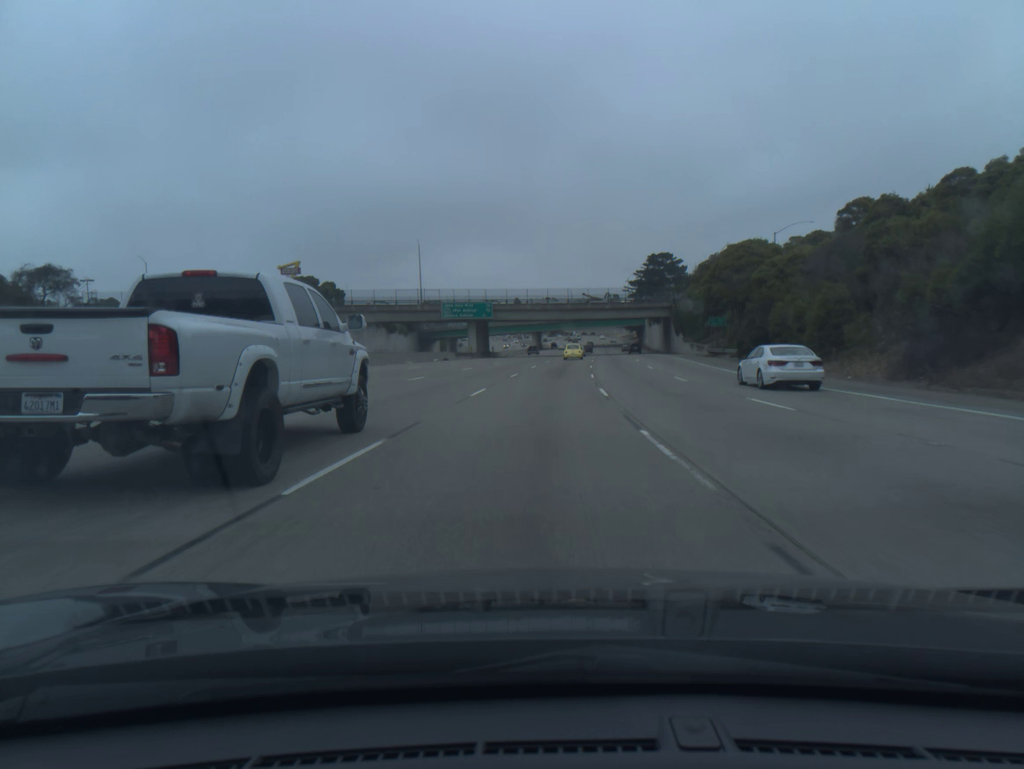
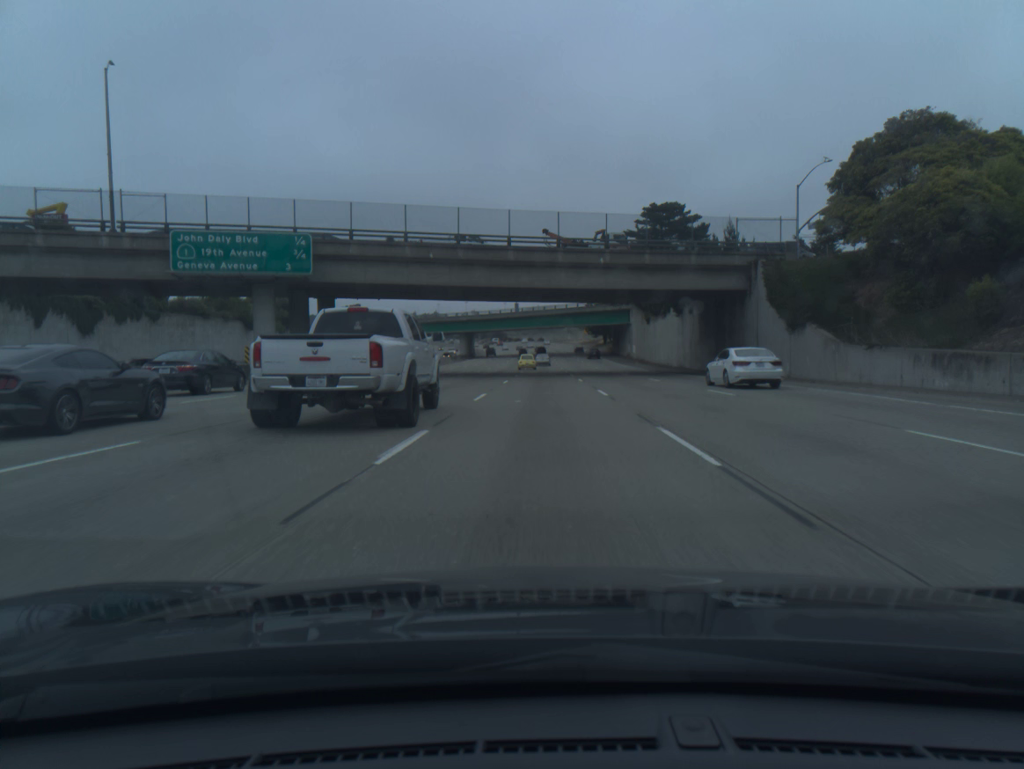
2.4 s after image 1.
(+2.6, +69.8) m; +4°
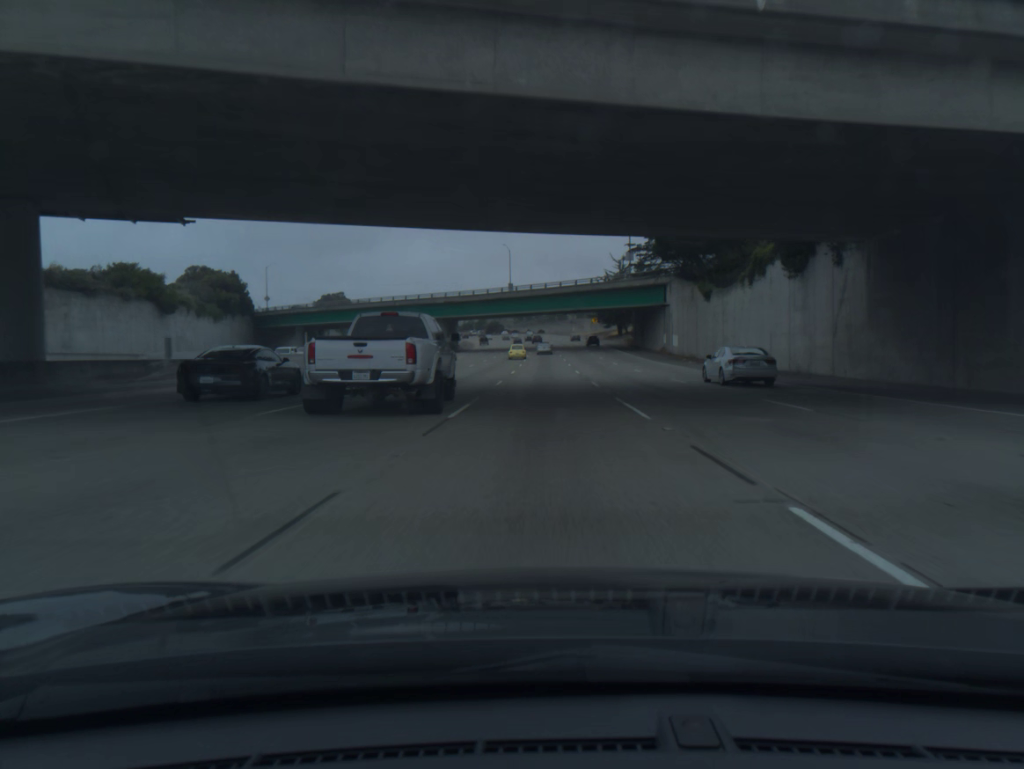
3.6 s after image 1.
(+0.1, +35.3) m; 0°
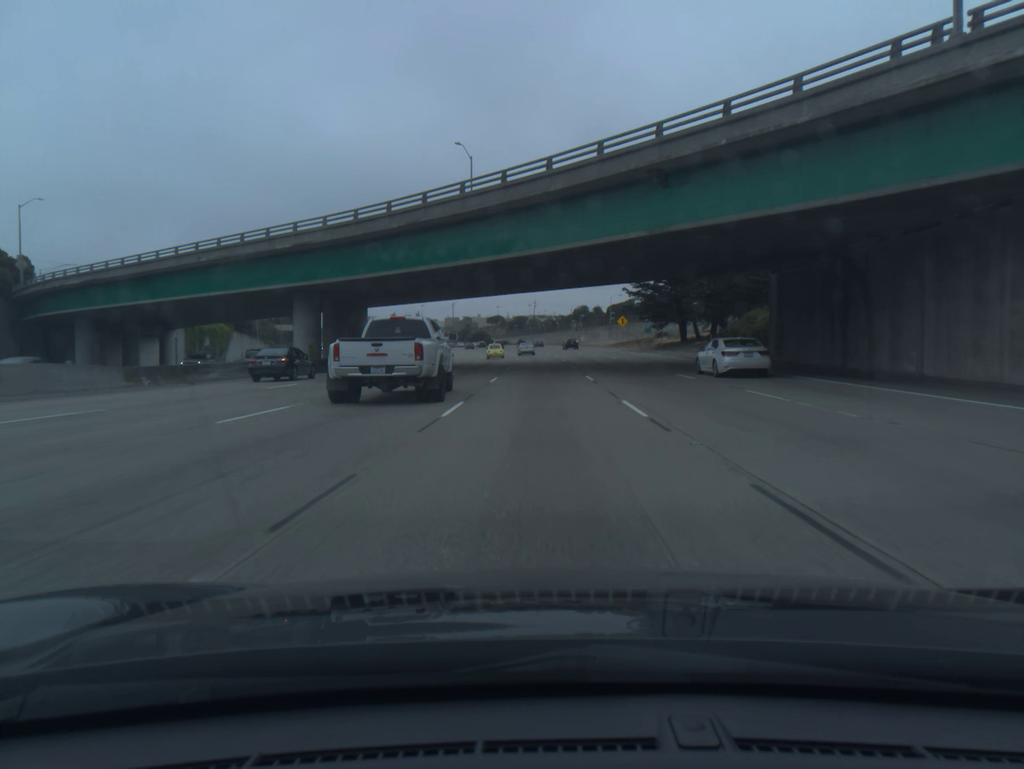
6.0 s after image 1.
(+0.2, +71.5) m; 0°
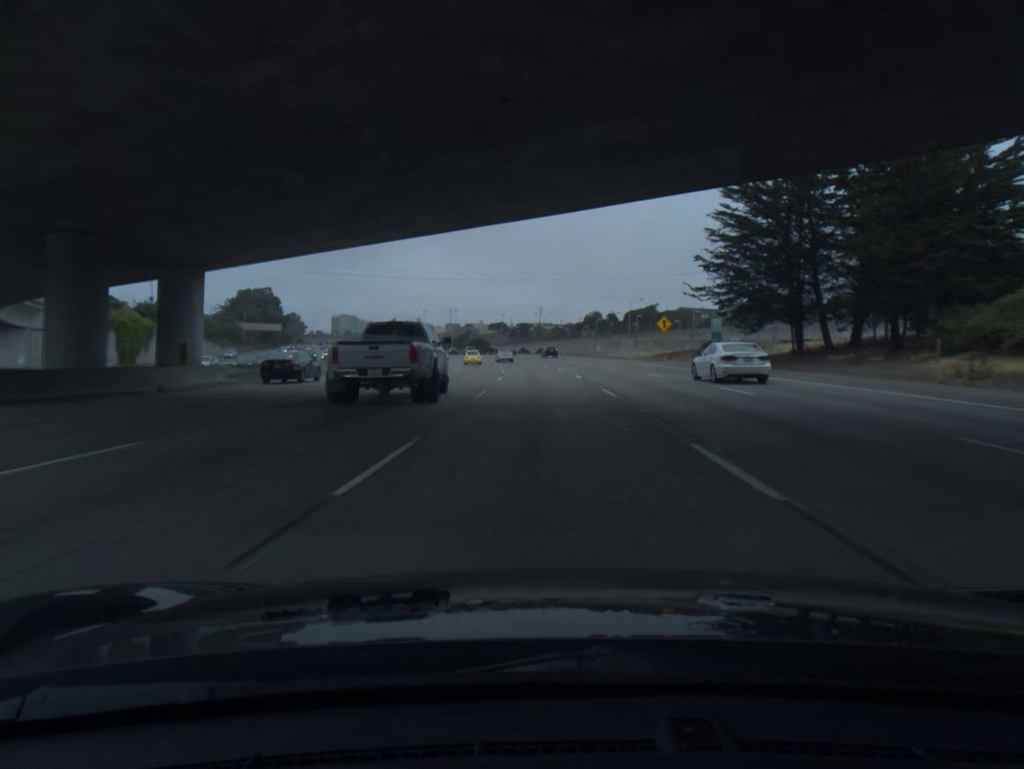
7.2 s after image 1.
(-0.1, +36.0) m; 0°
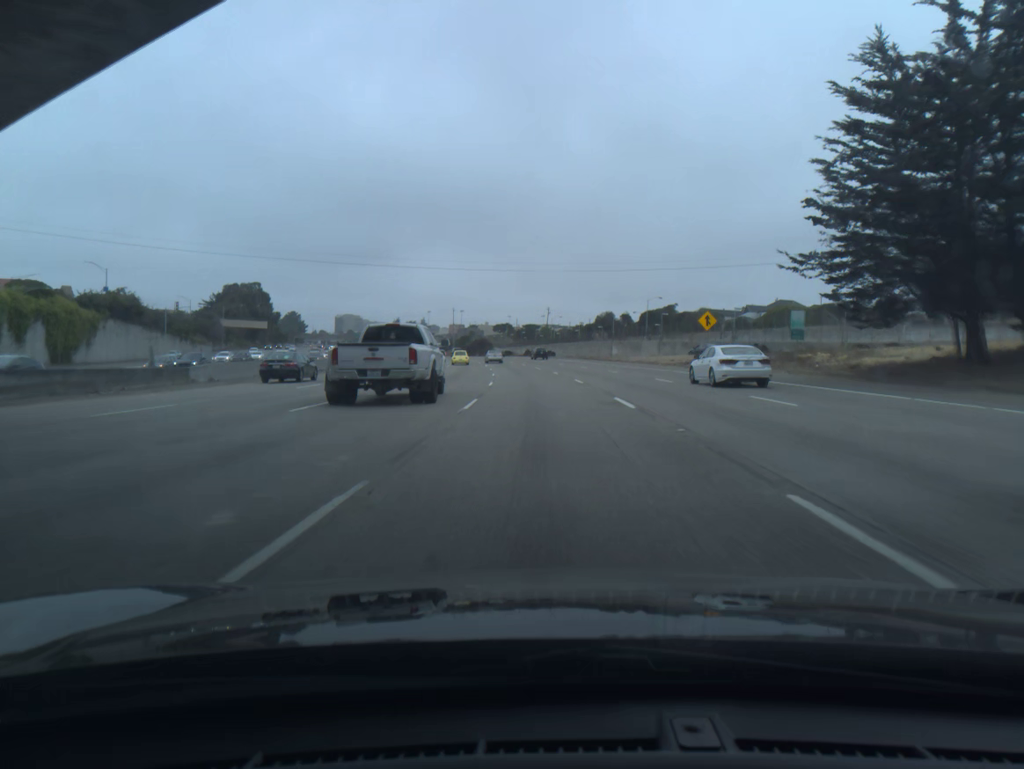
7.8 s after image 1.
(-0.1, +18.0) m; 0°
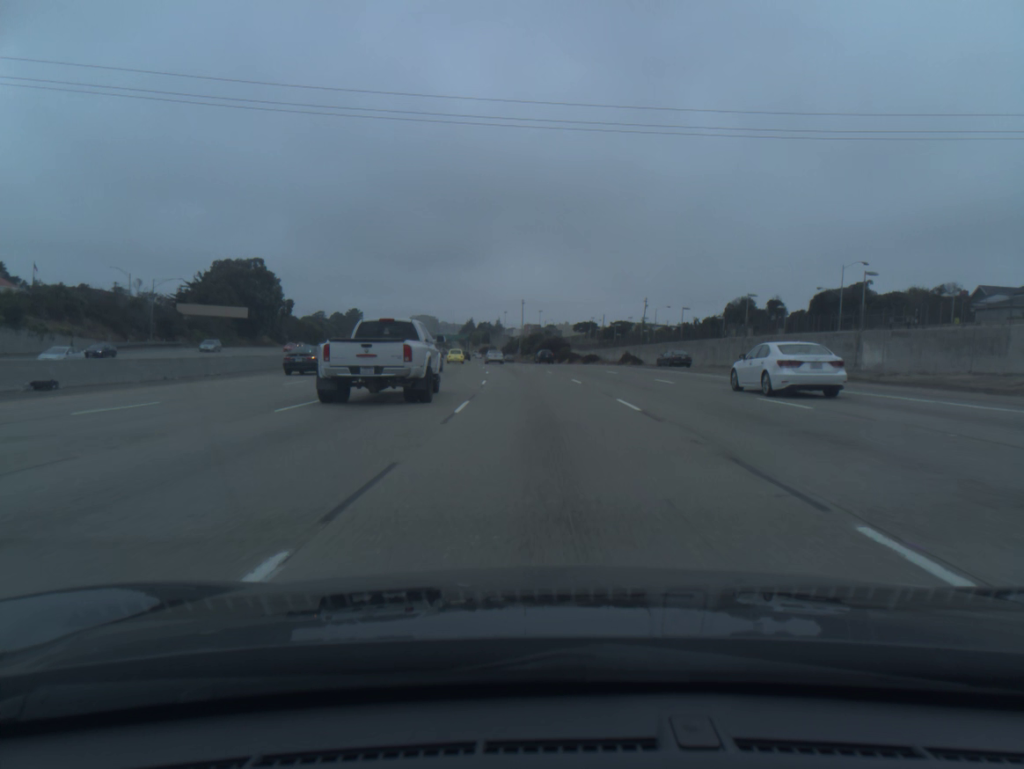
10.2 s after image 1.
(-3.3, +72.5) m; -6°
